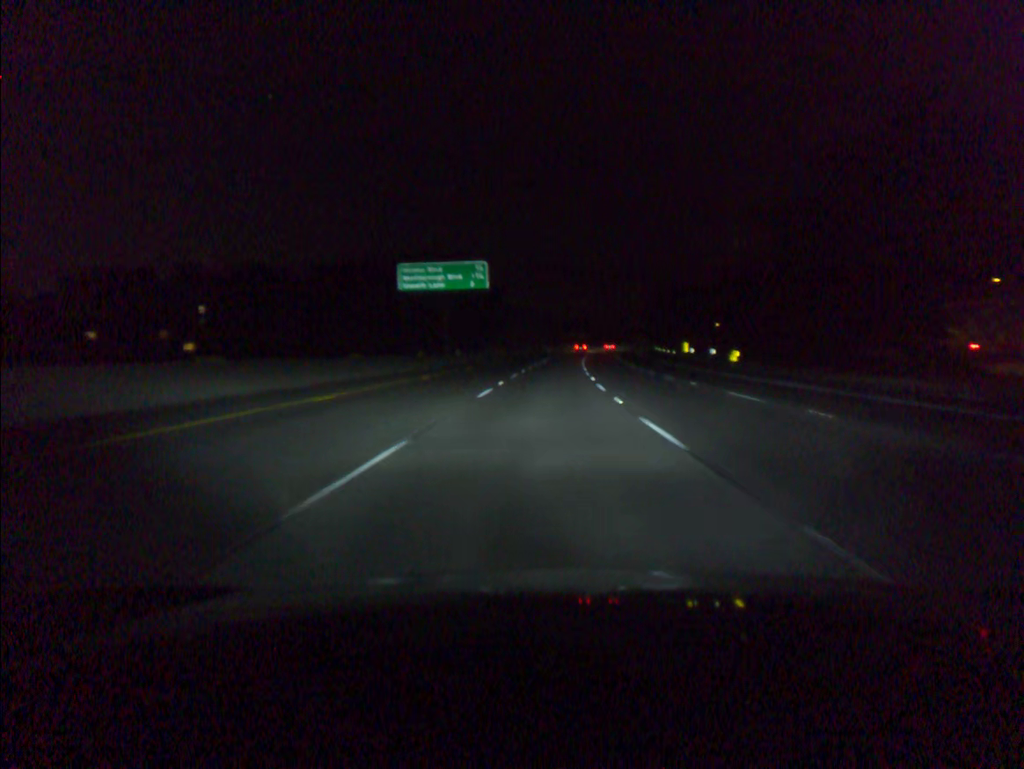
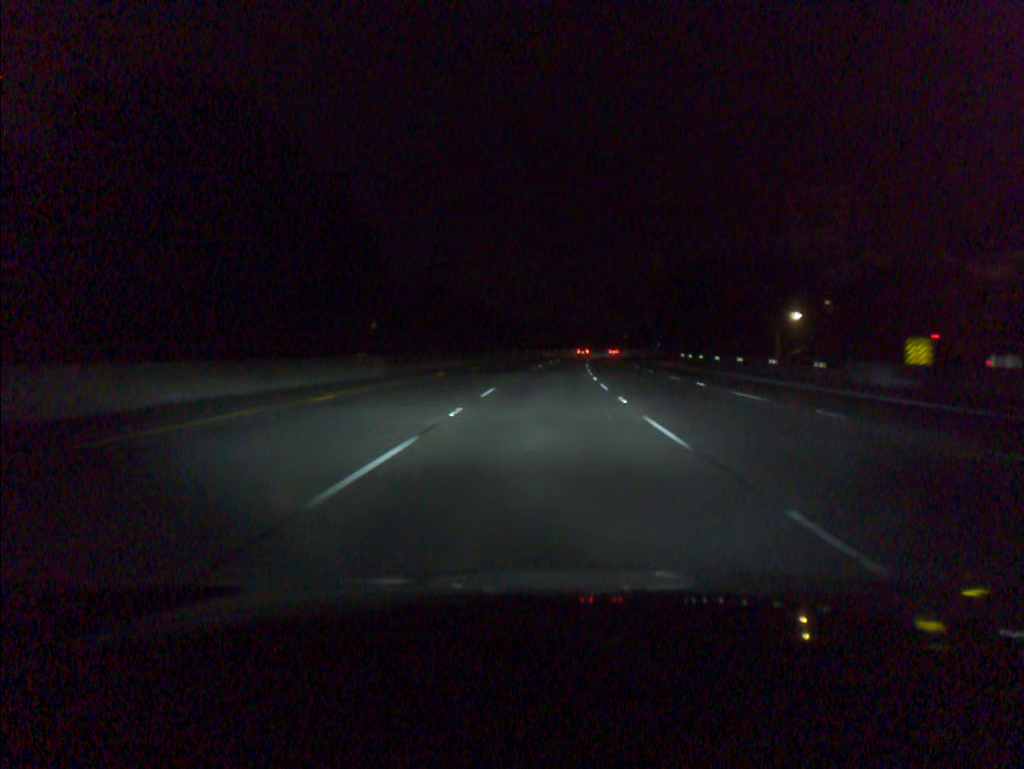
(+1.2, +58.3) m; +3°
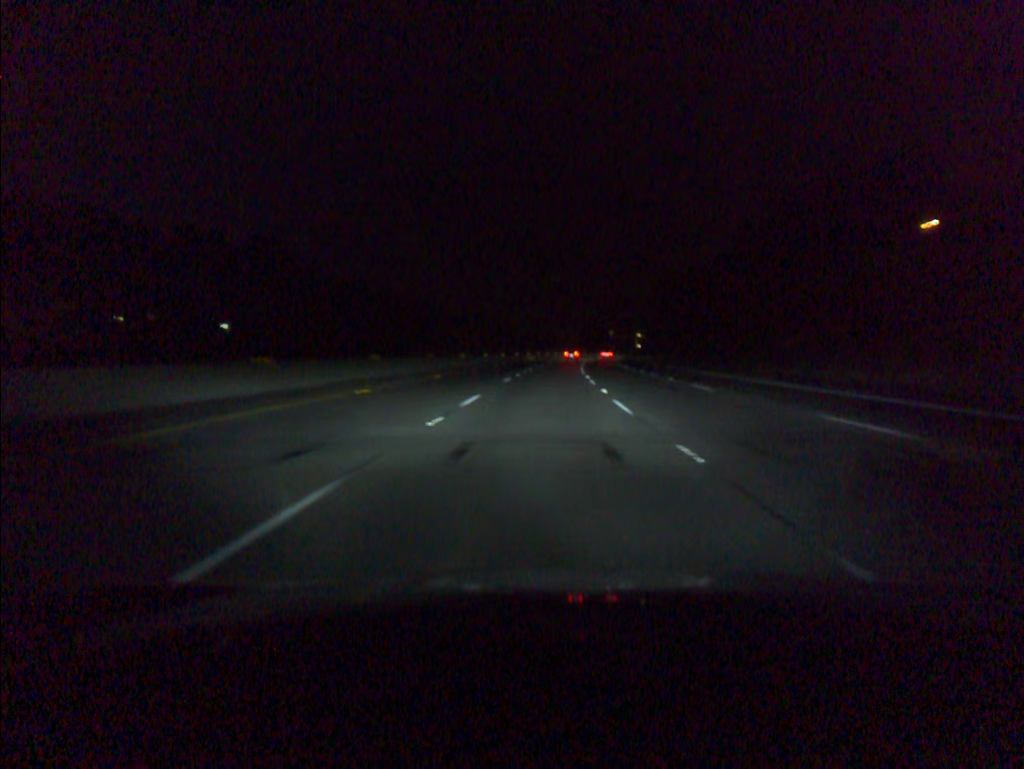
(+4.0, +96.8) m; +5°
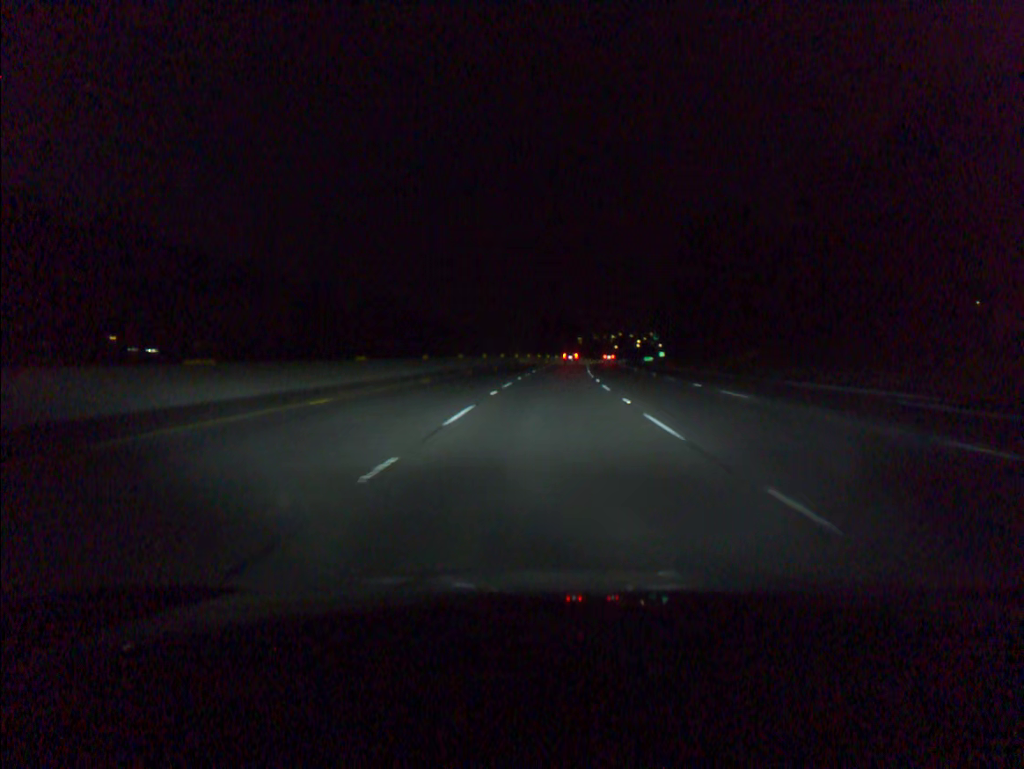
(+2.3, +77.3) m; +4°
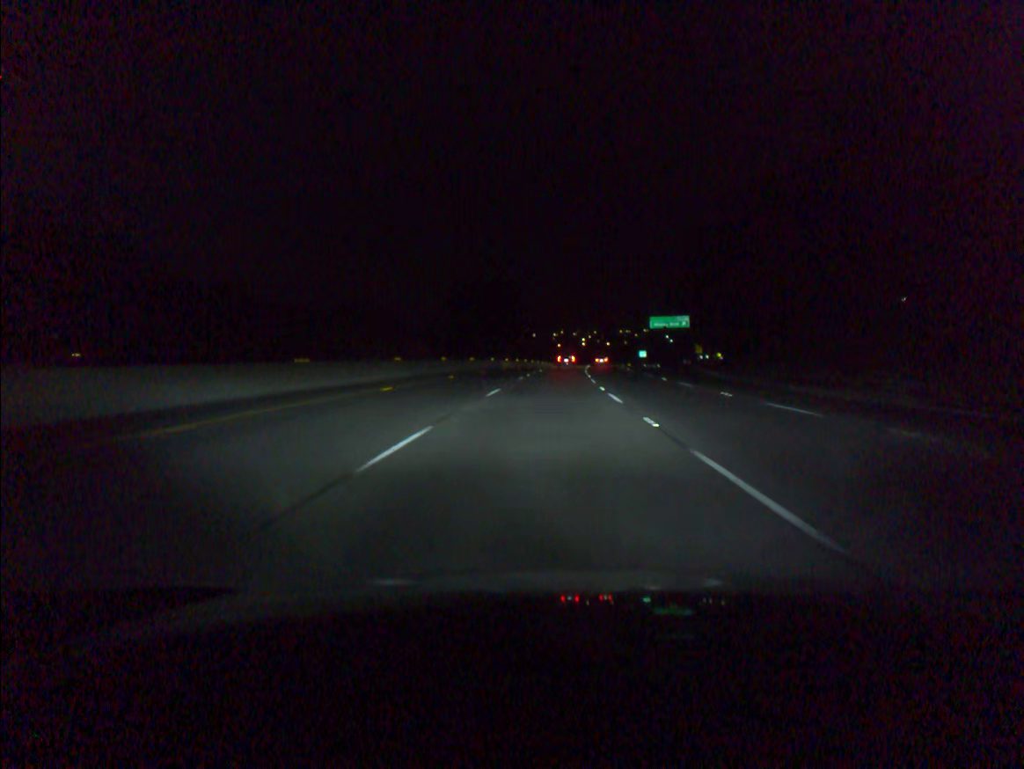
(+3.9, +93.8) m; +4°
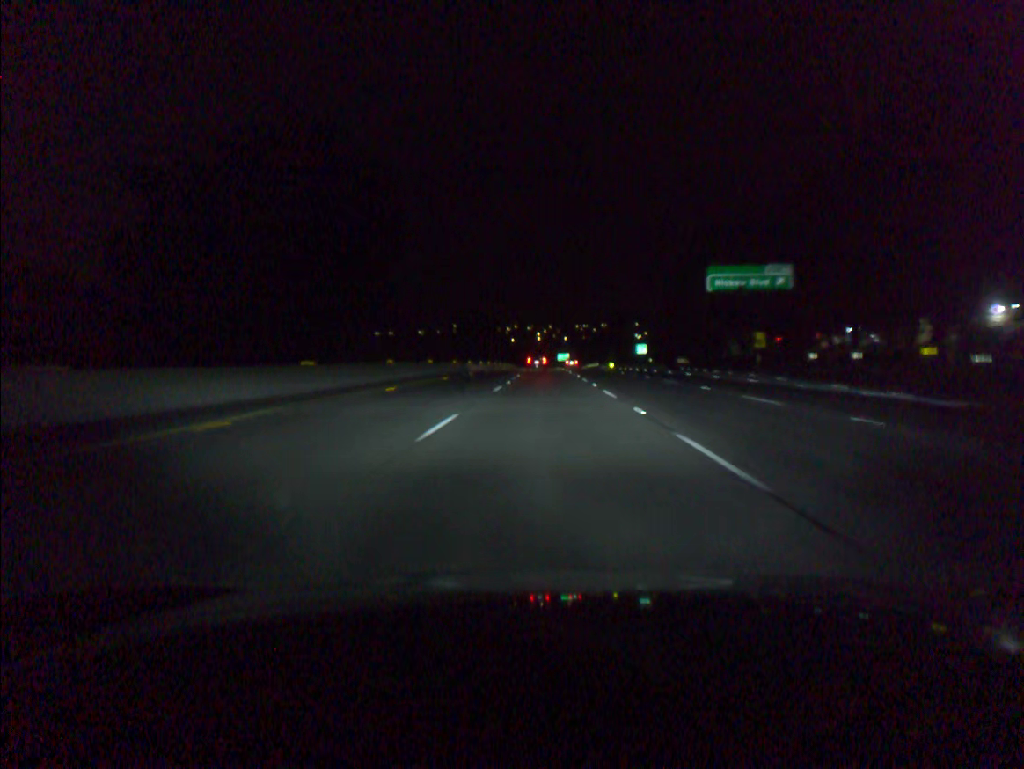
(+2.1, +71.4) m; +3°
